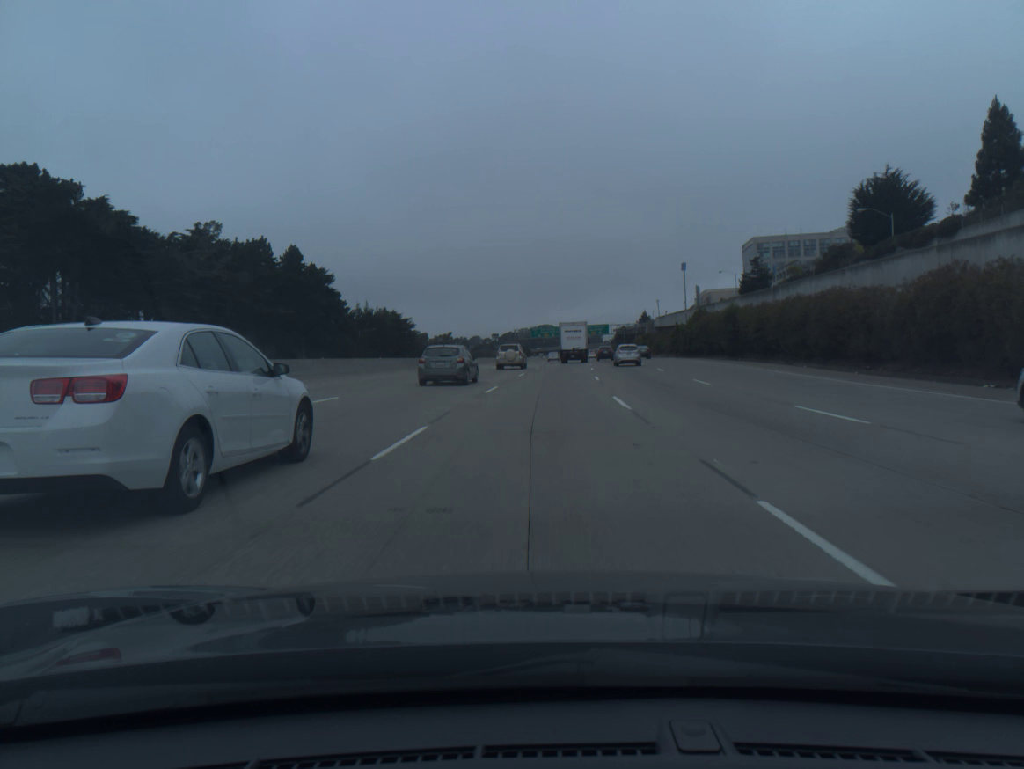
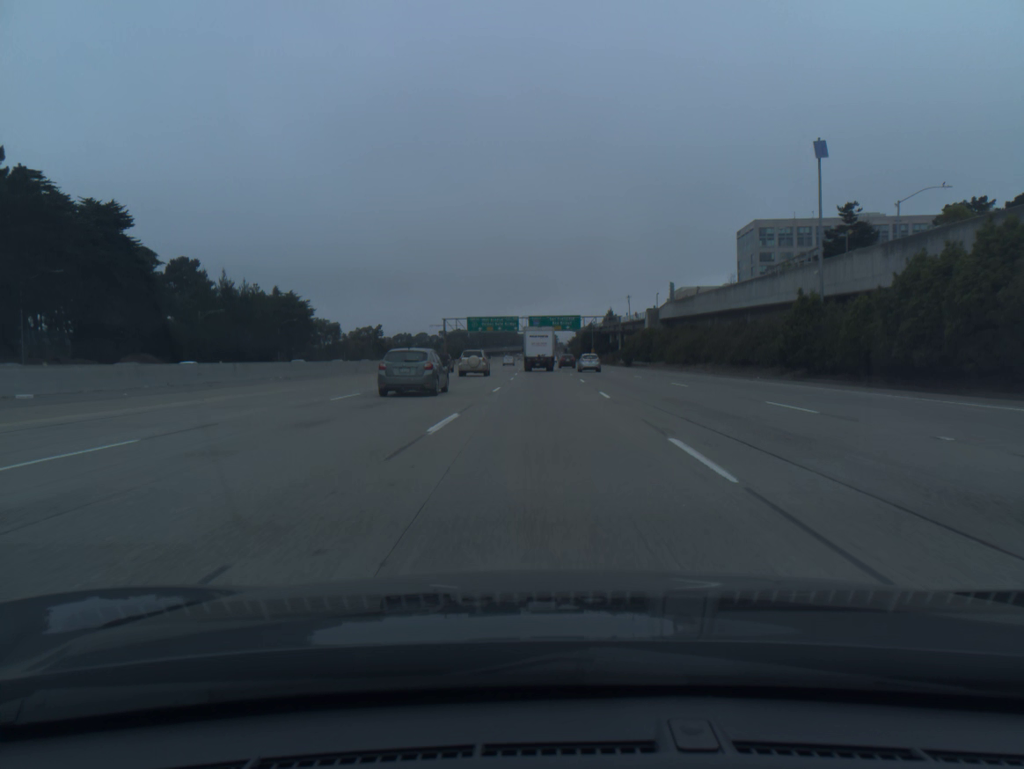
(+2.4, +68.1) m; +3°
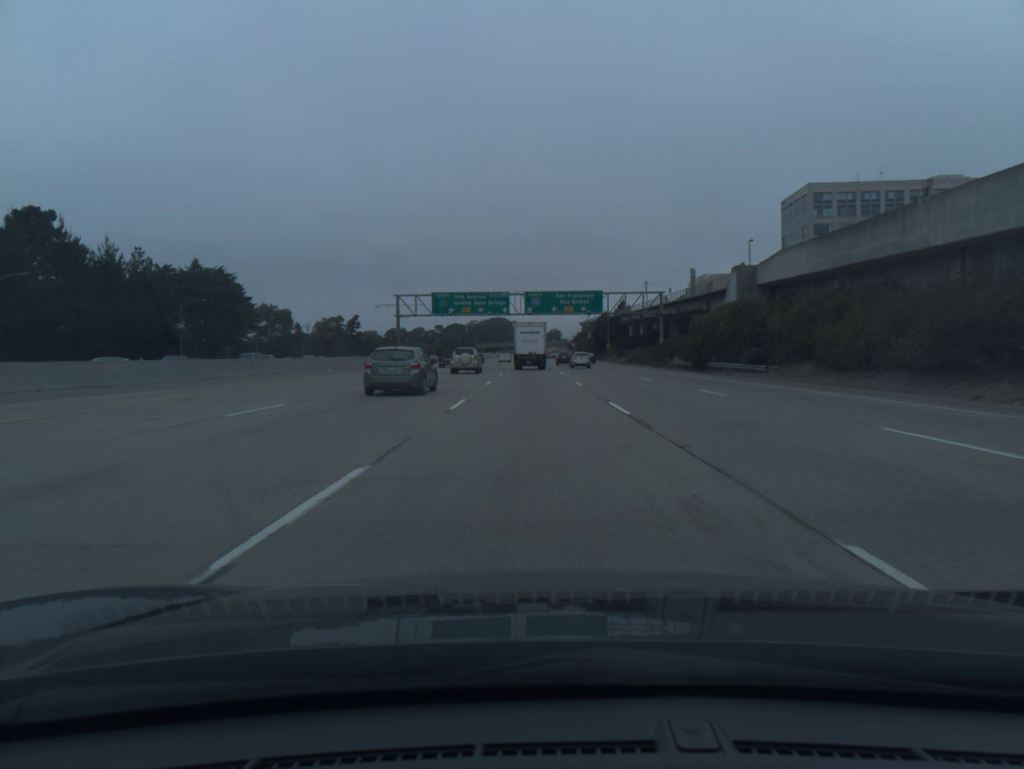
(+0.2, +50.0) m; 0°
